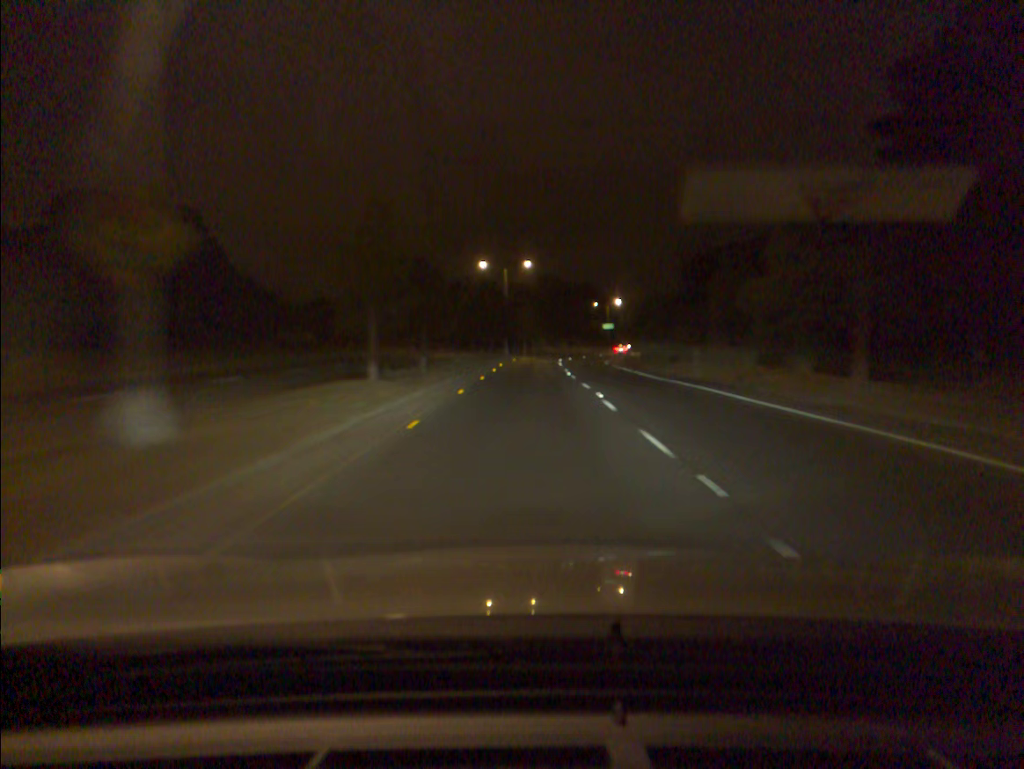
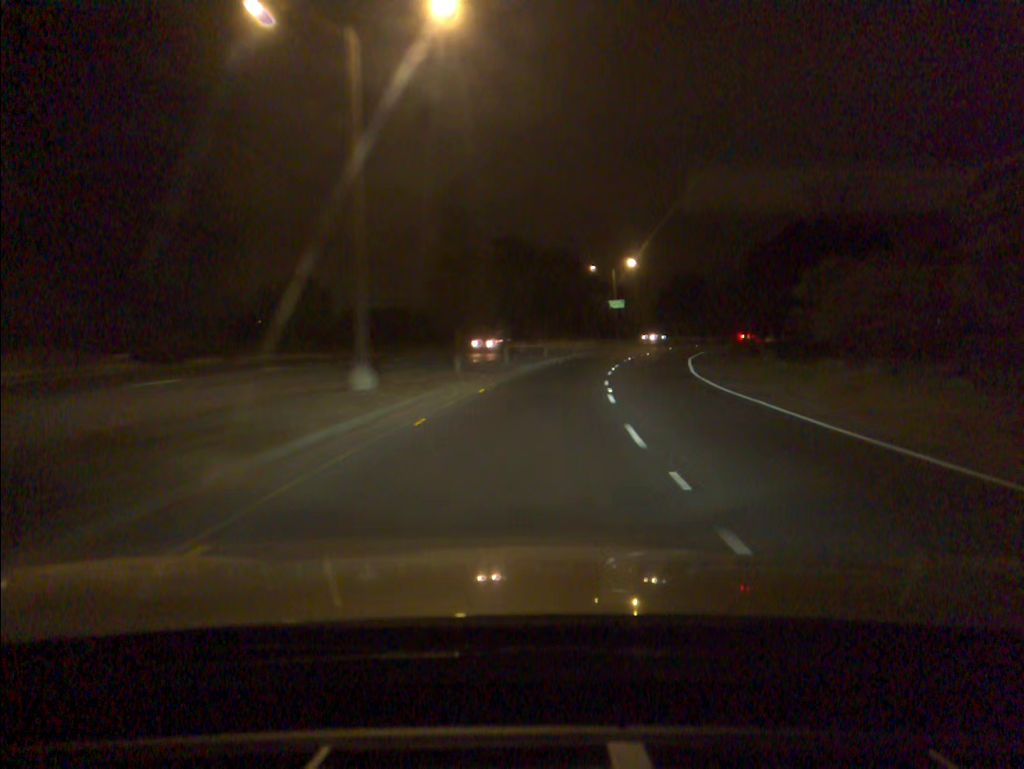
(+0.7, +56.0) m; +3°
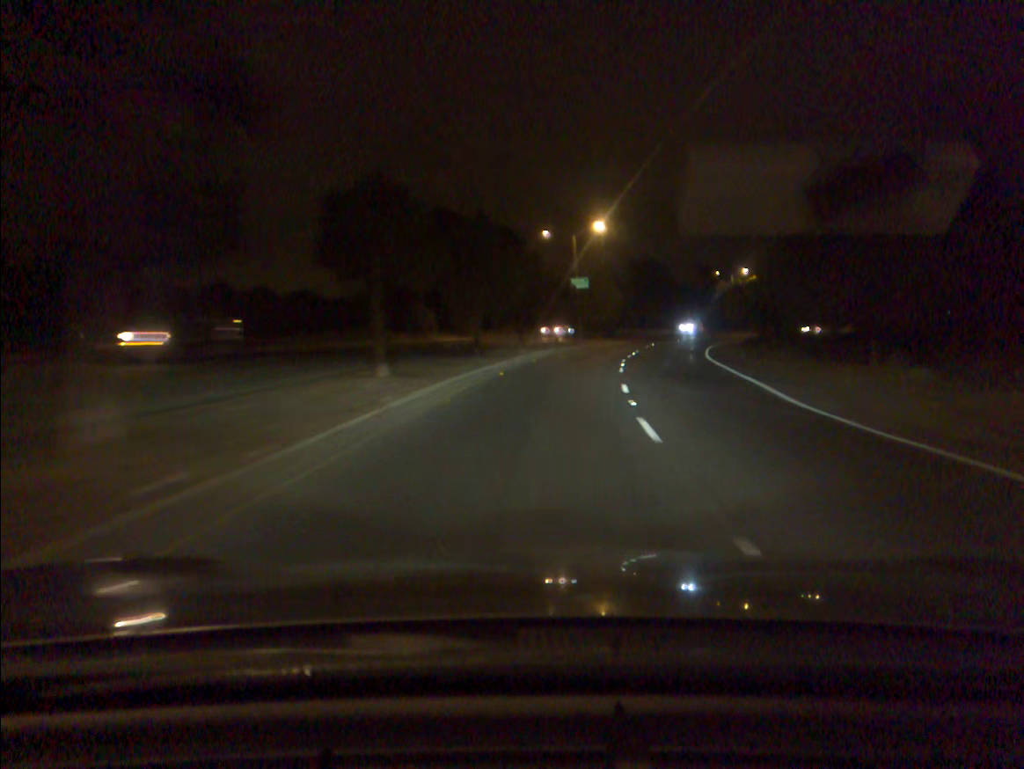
(+0.7, +22.3) m; +4°
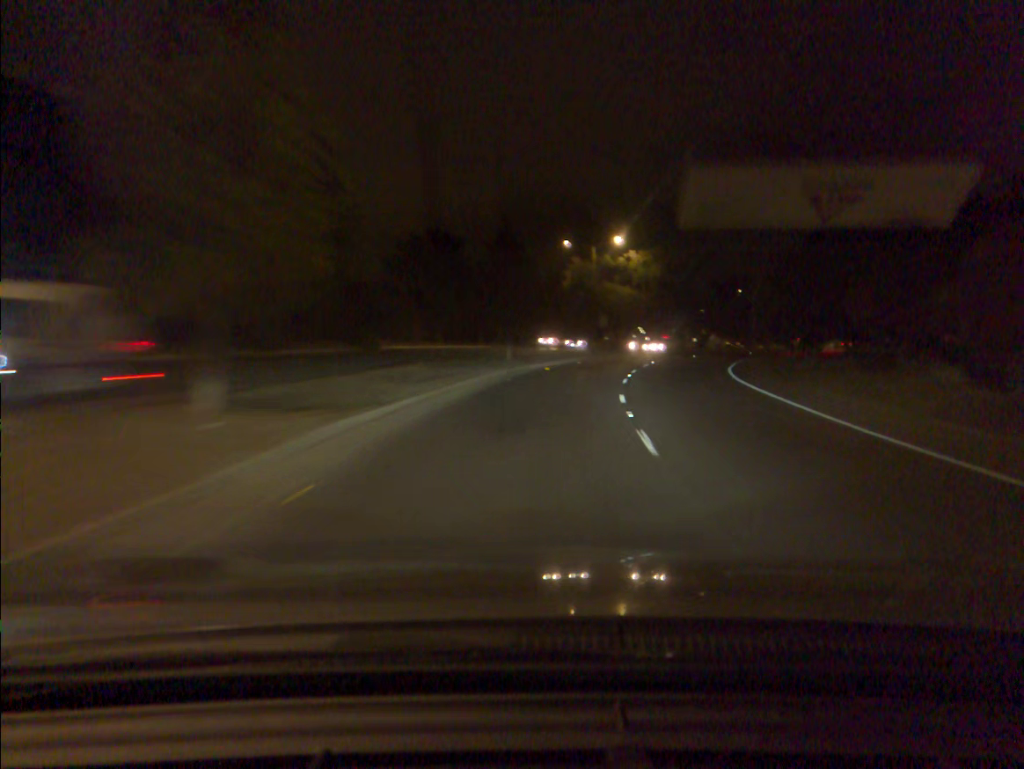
(+7.1, +56.8) m; +16°
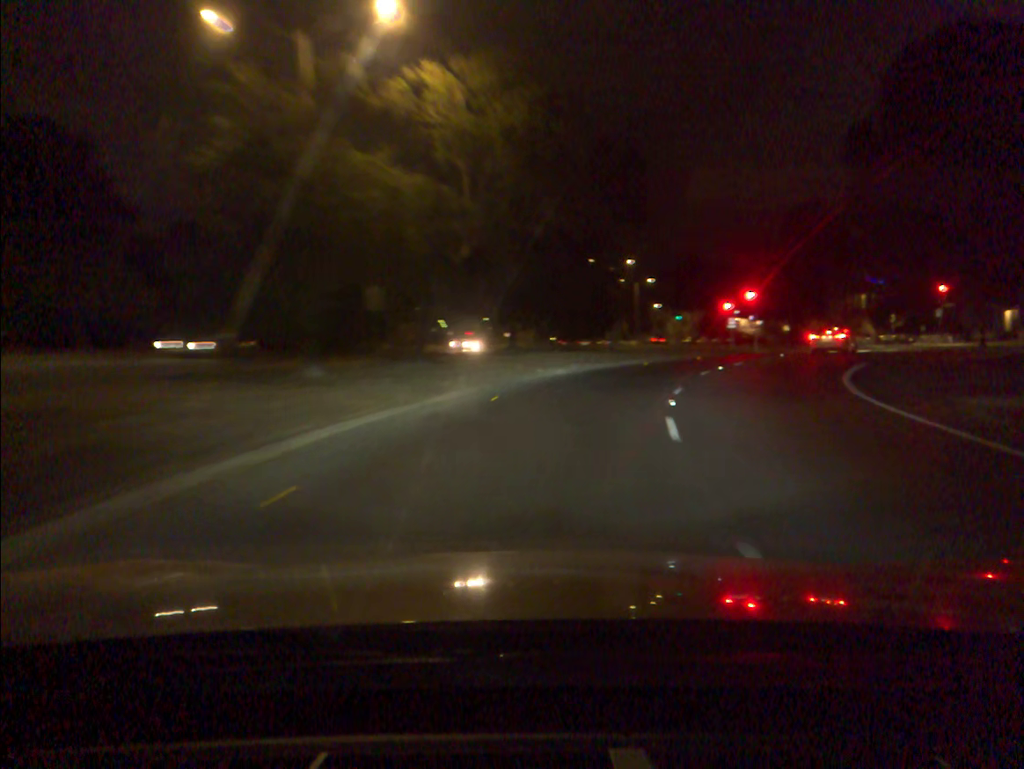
(+5.2, +43.3) m; +14°
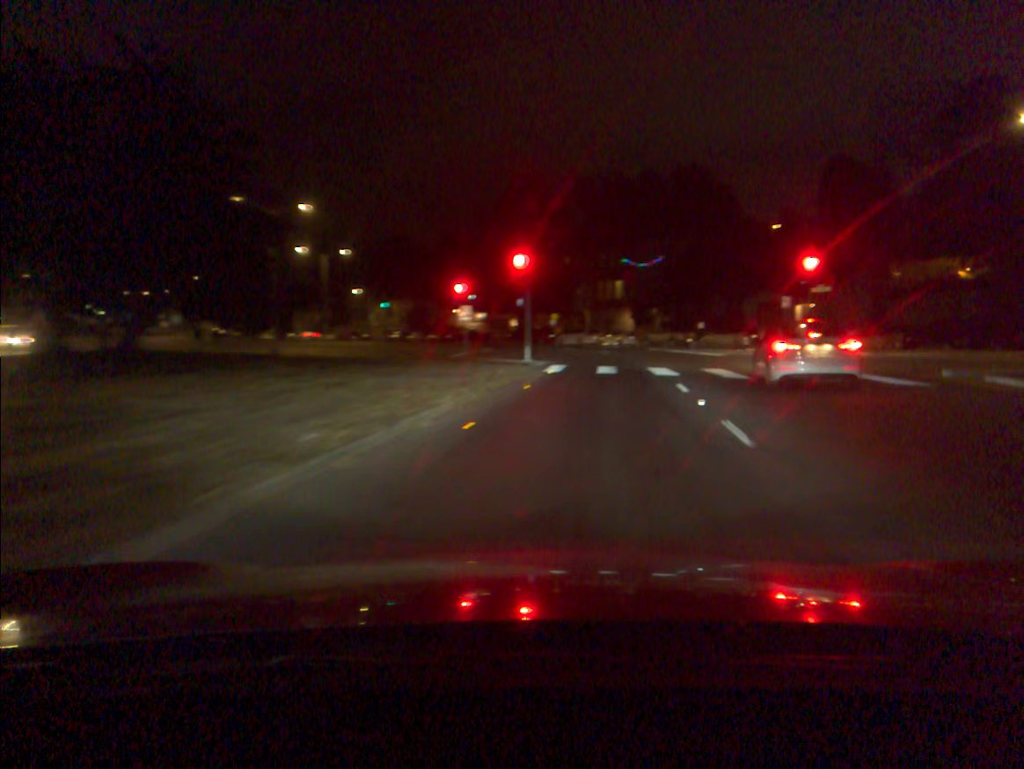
(+5.0, +30.3) m; +21°
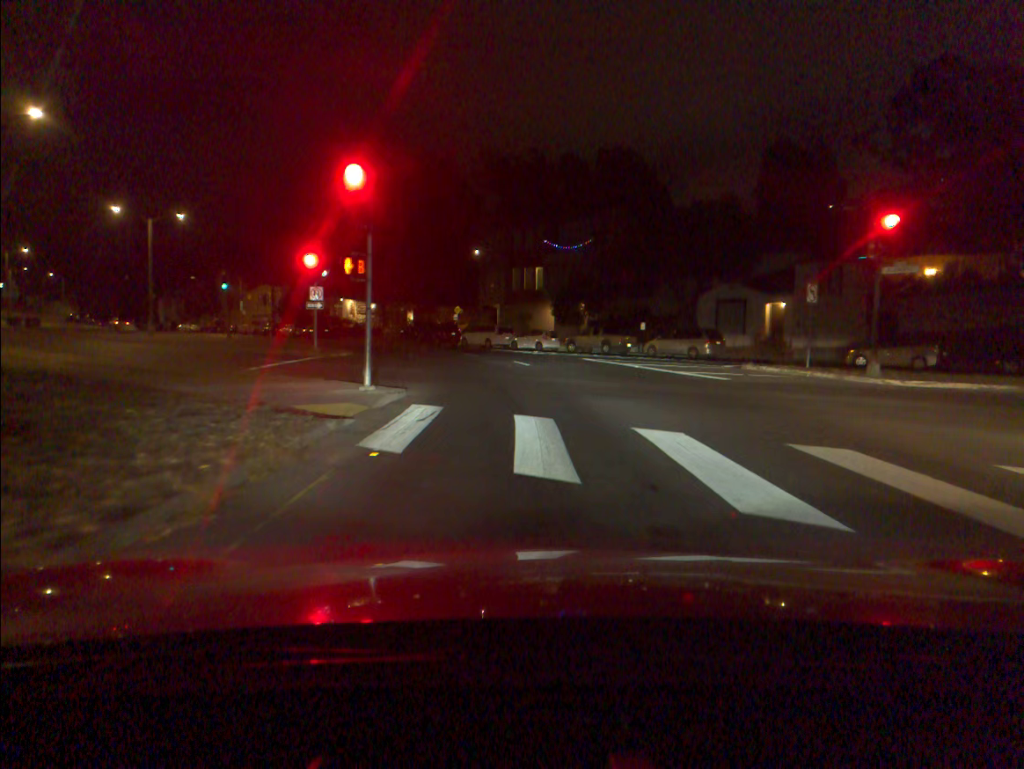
(+1.0, +17.3) m; +6°
